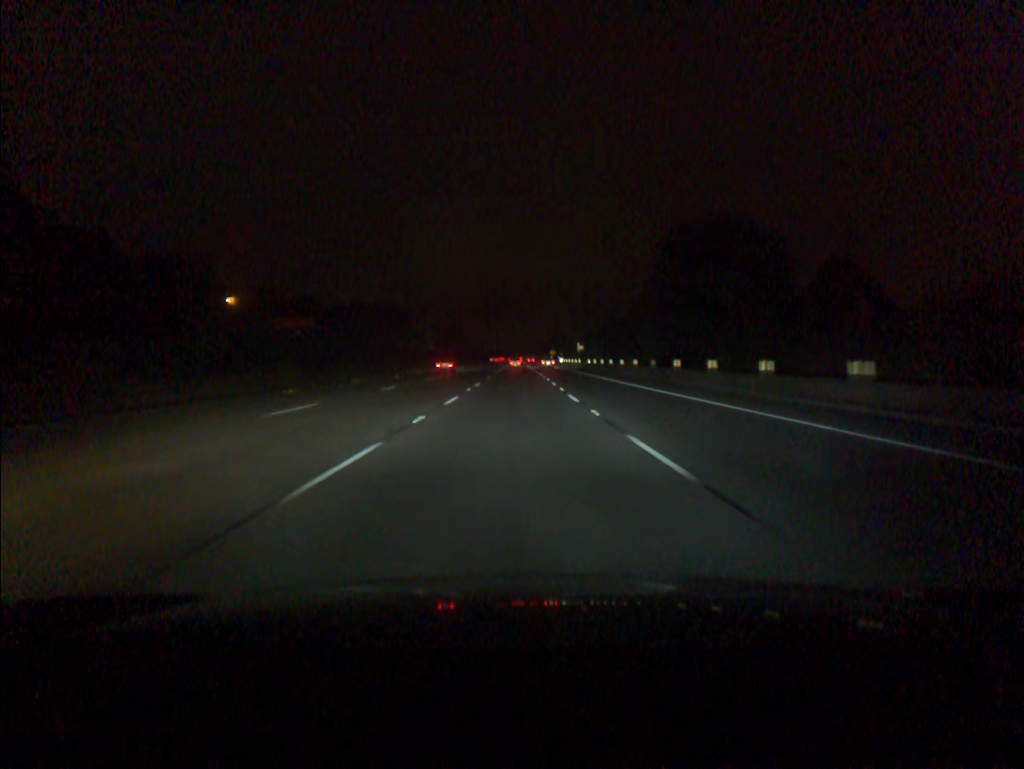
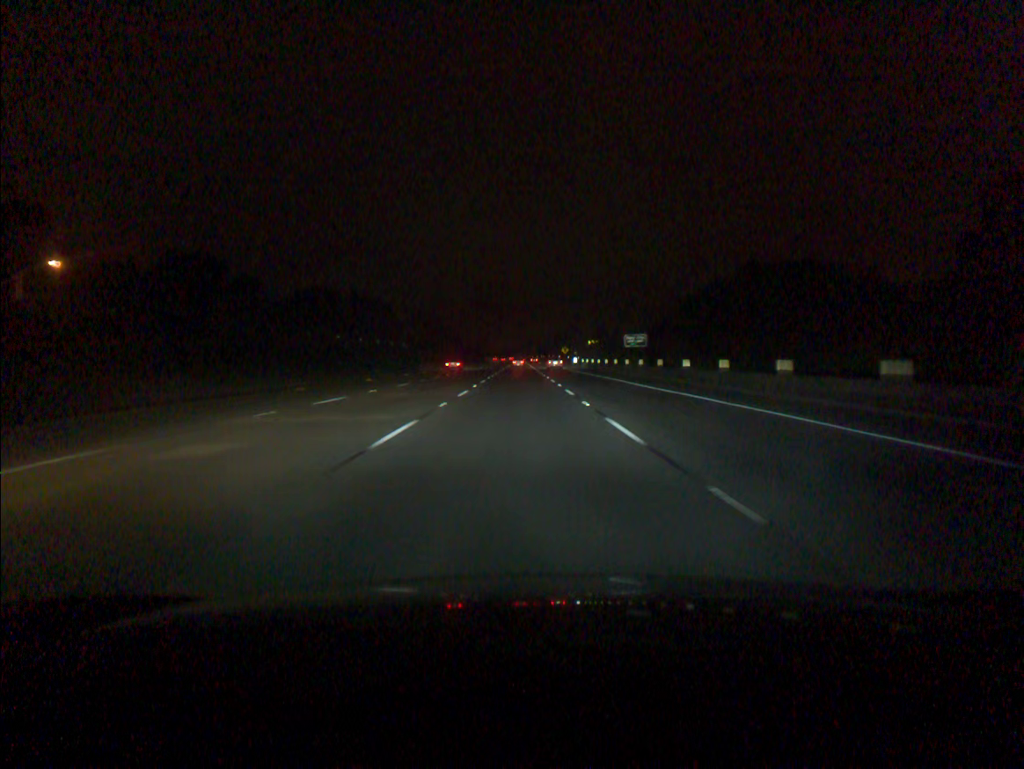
(0.0, +55.0) m; 0°
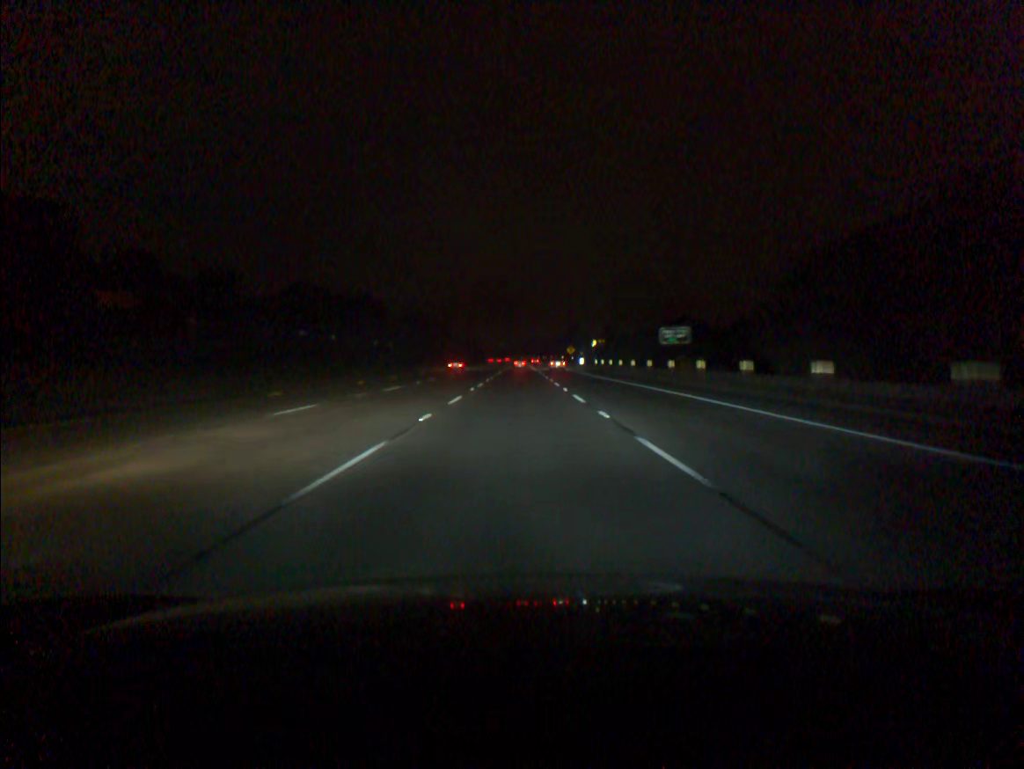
(0.0, +18.3) m; 0°
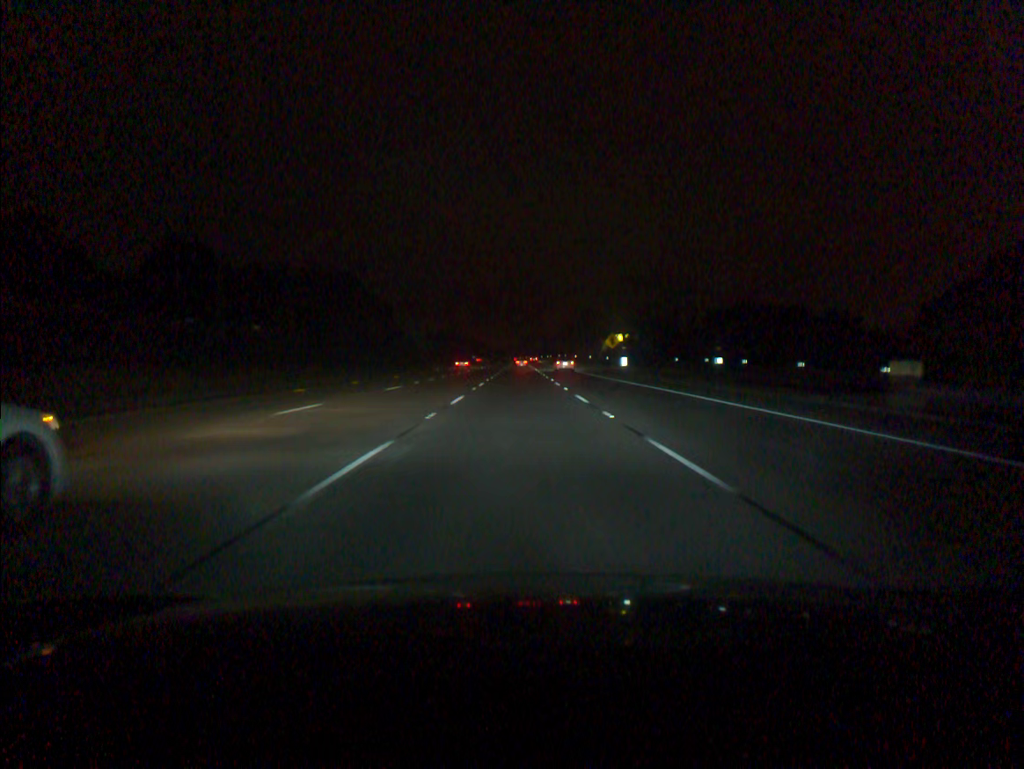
(0.0, +73.0) m; 0°
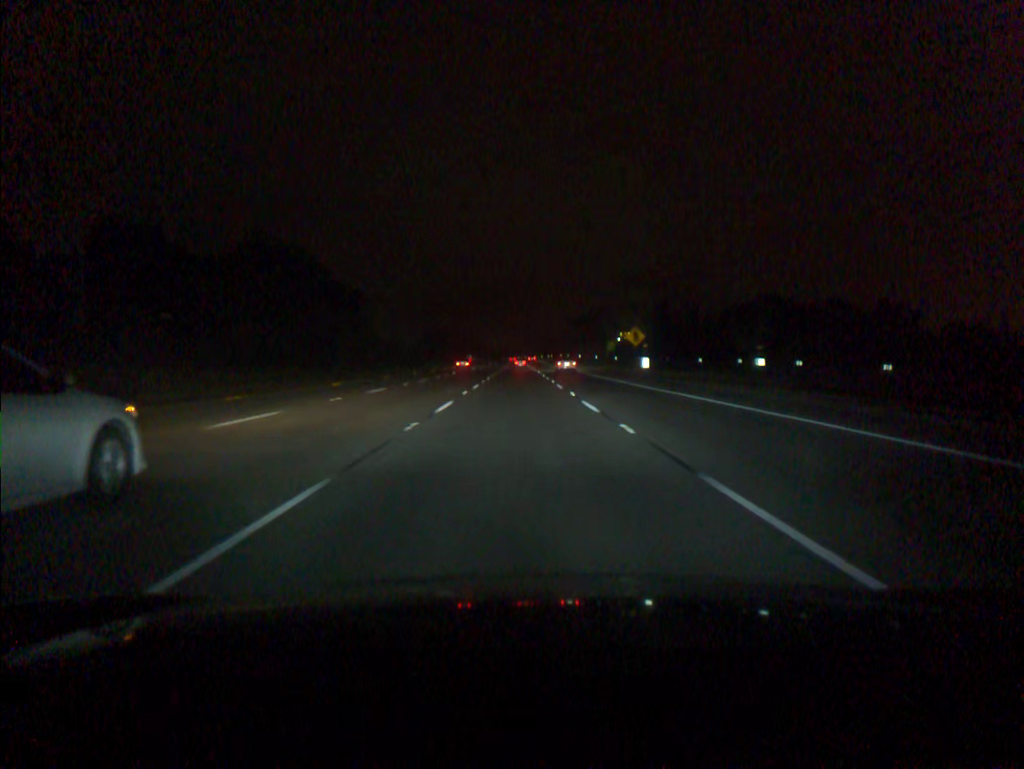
(0.0, +18.3) m; 0°
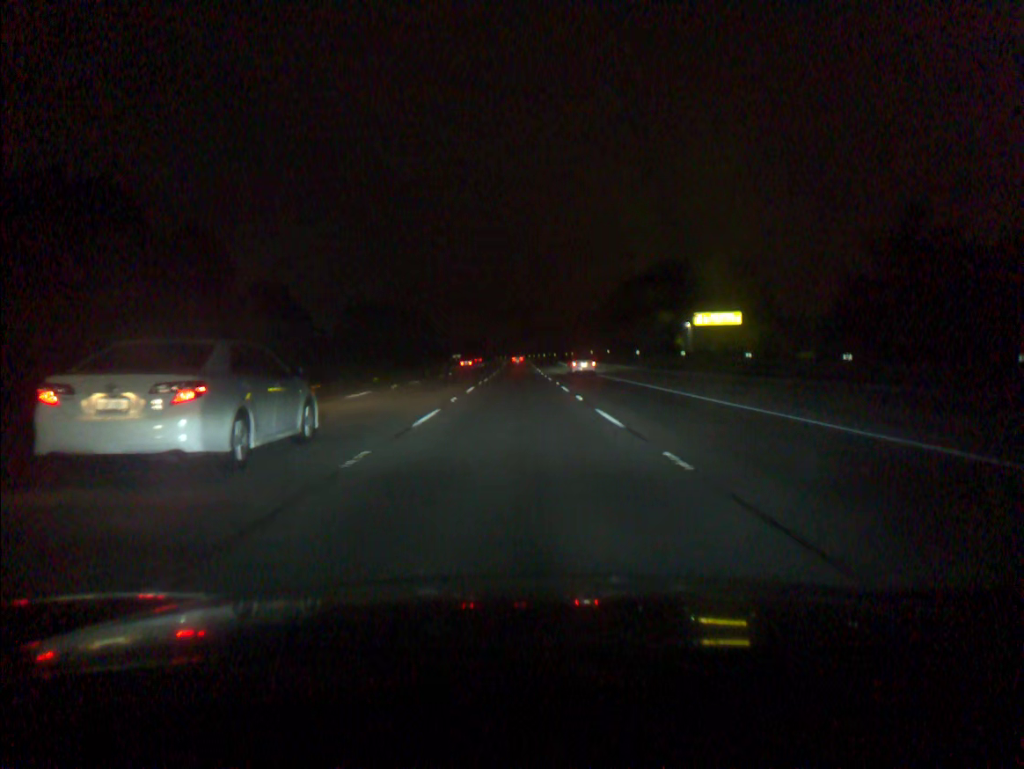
(-0.1, +91.4) m; 0°
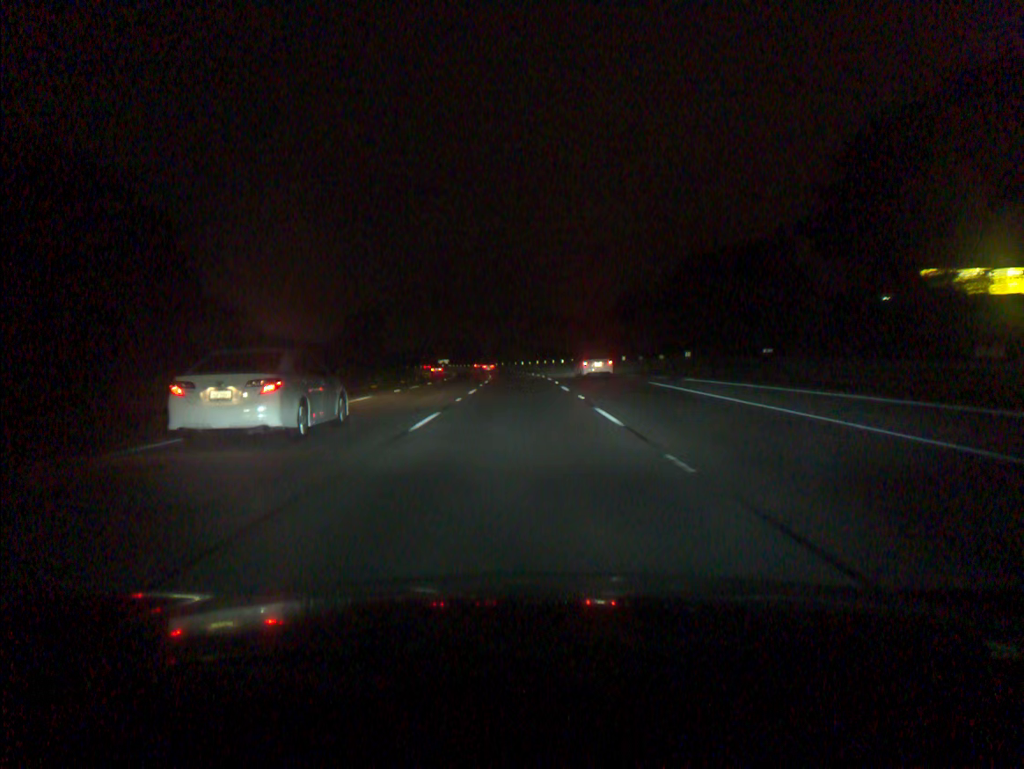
(-0.1, +73.1) m; 0°
